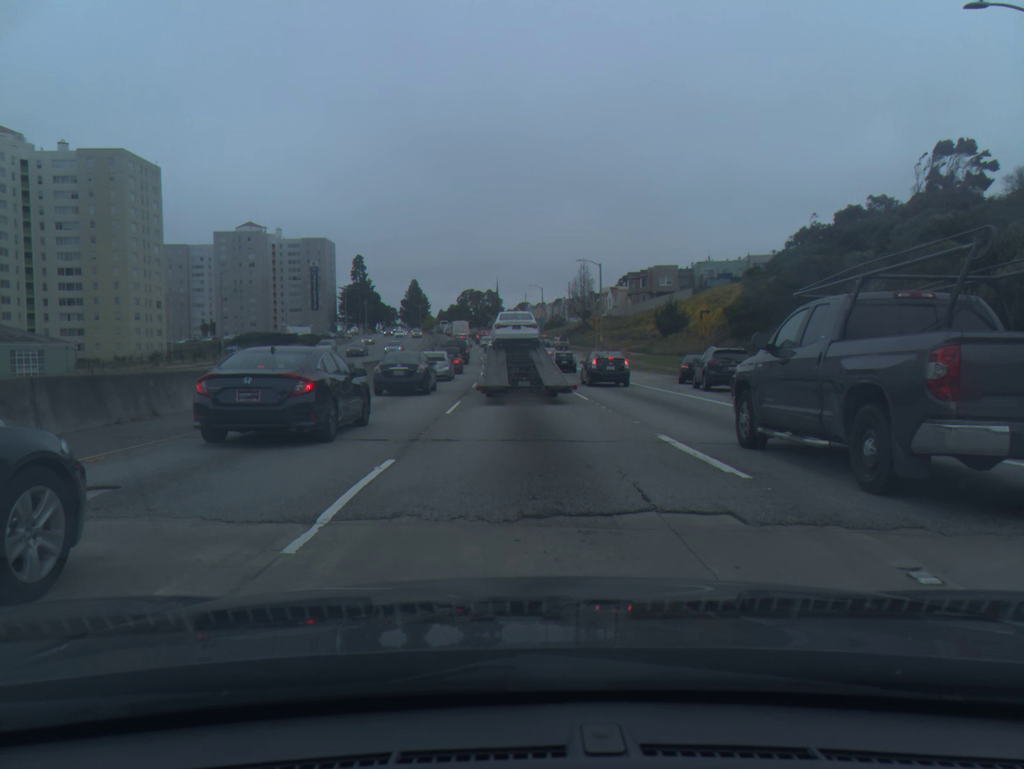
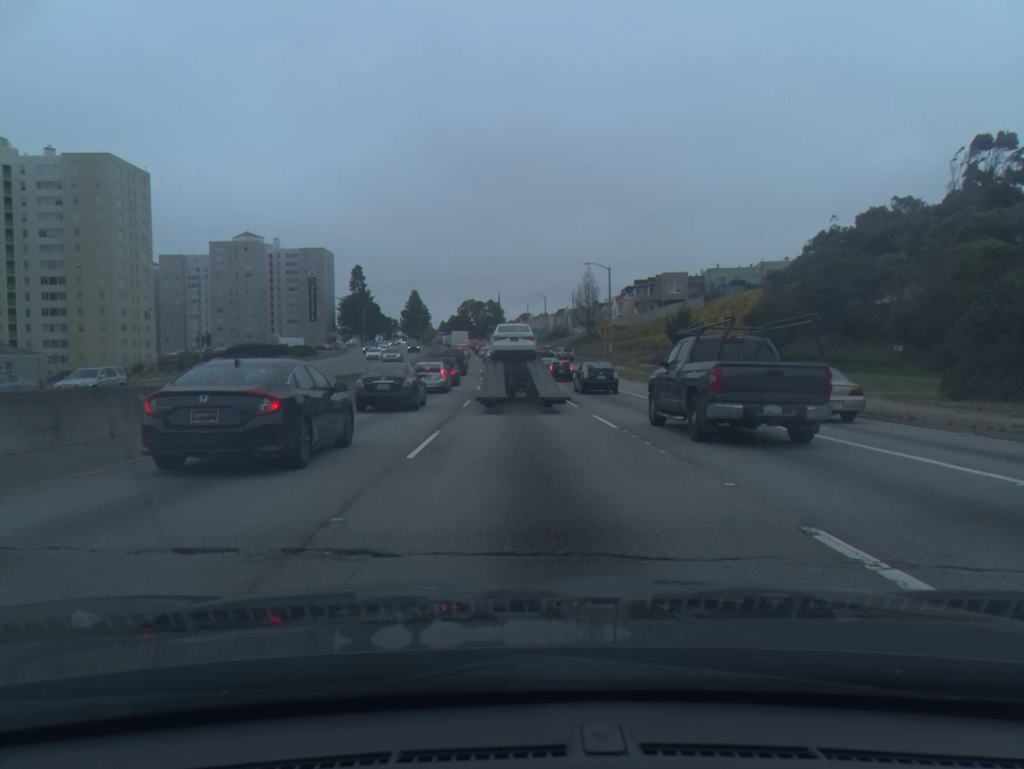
(-0.1, +6.3) m; -1°
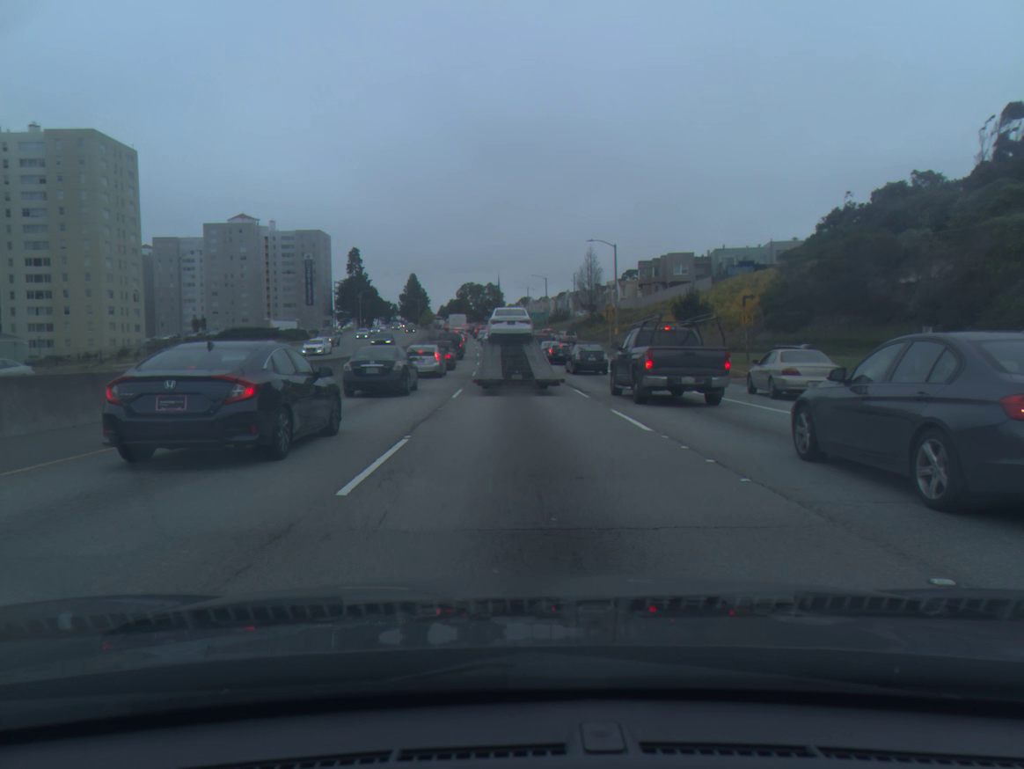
(0.0, +4.2) m; -1°
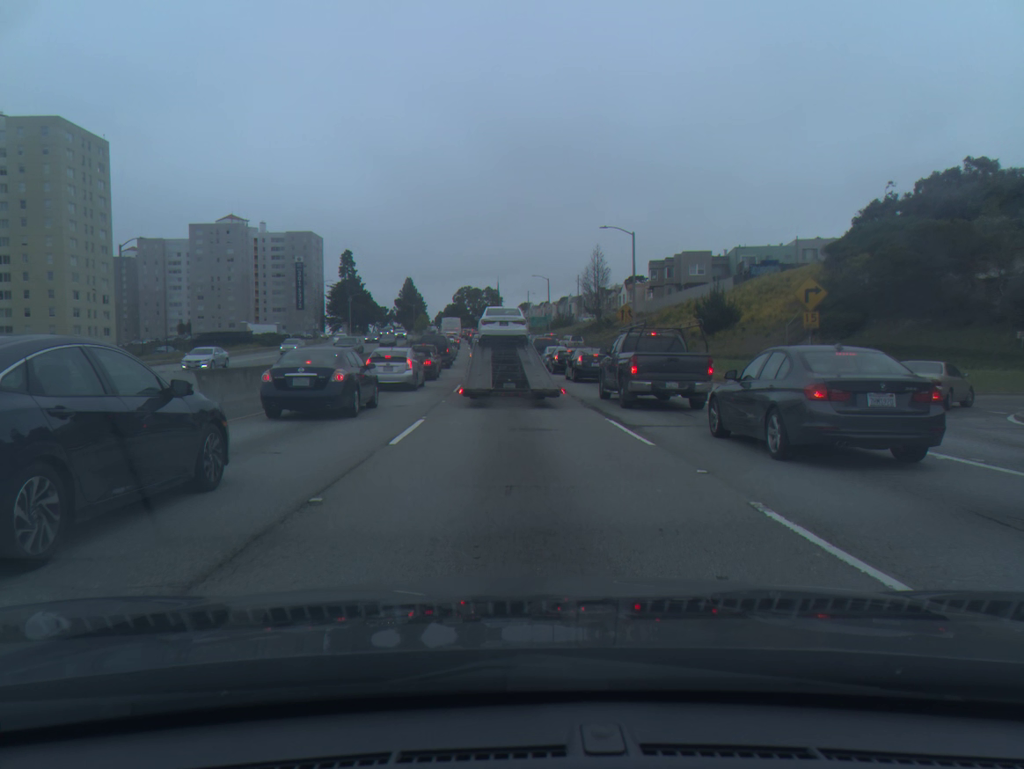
(+0.1, +10.0) m; 0°
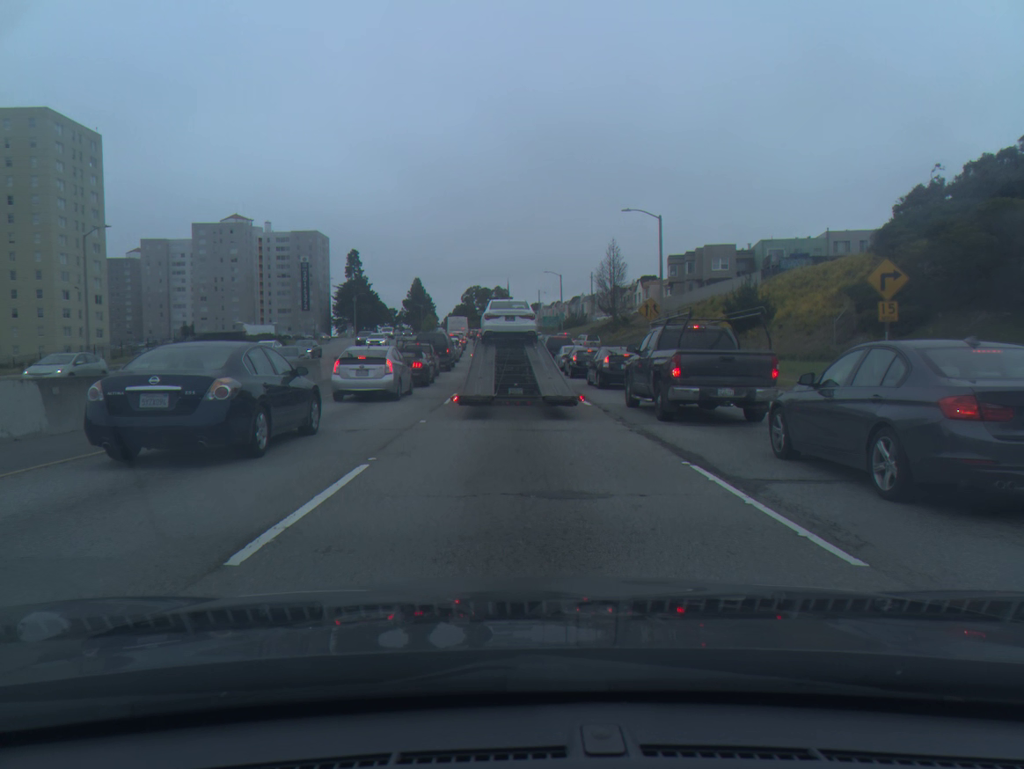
(-0.1, +6.6) m; -1°
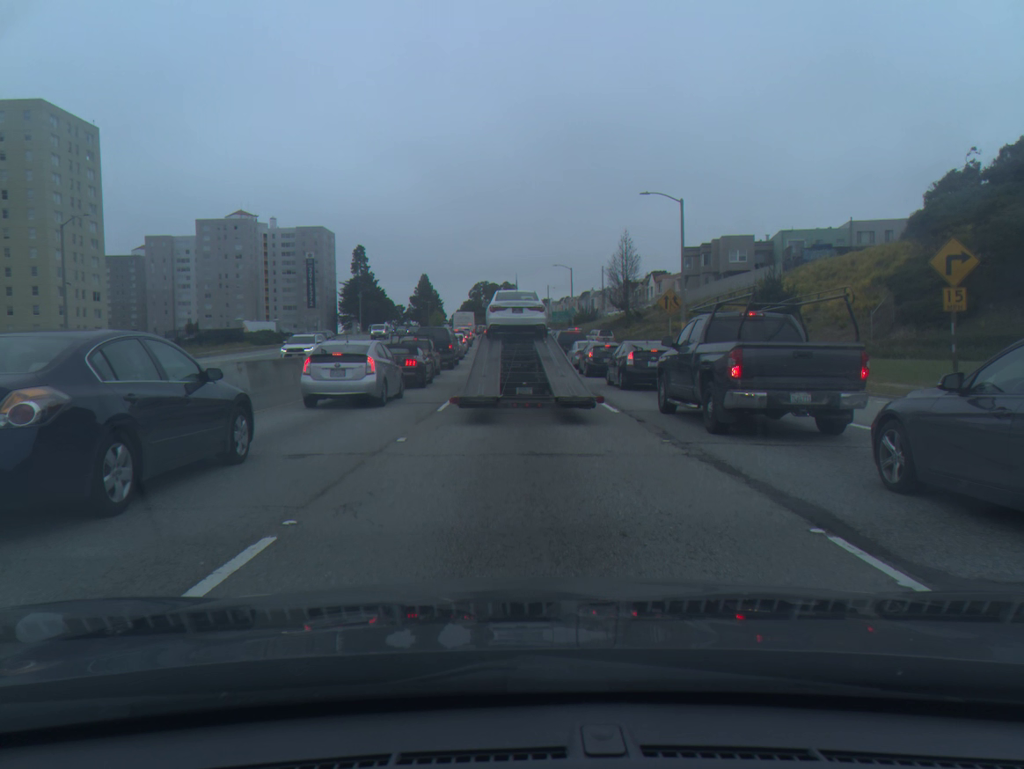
(0.0, +3.8) m; -1°
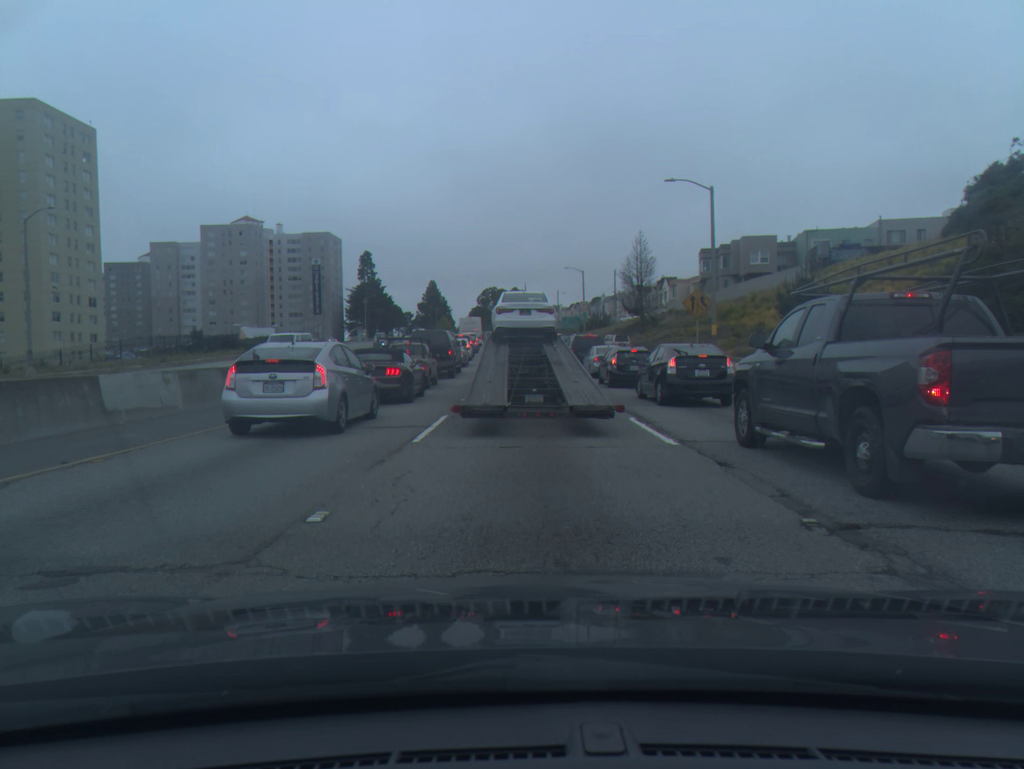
(0.0, +5.1) m; 0°
